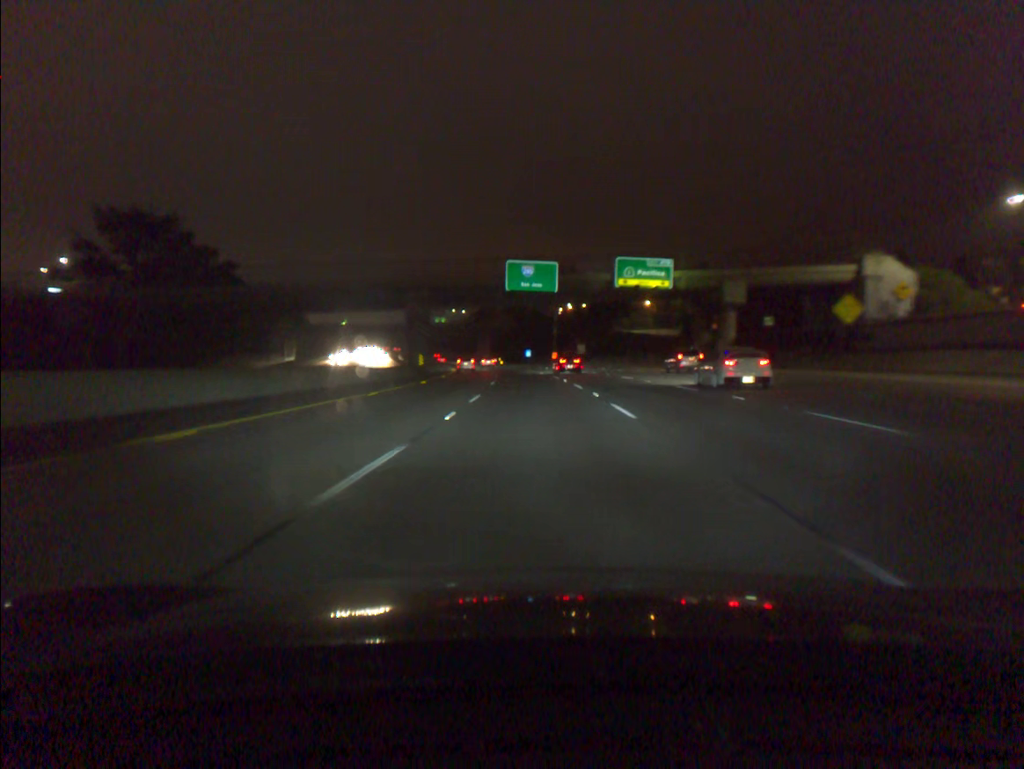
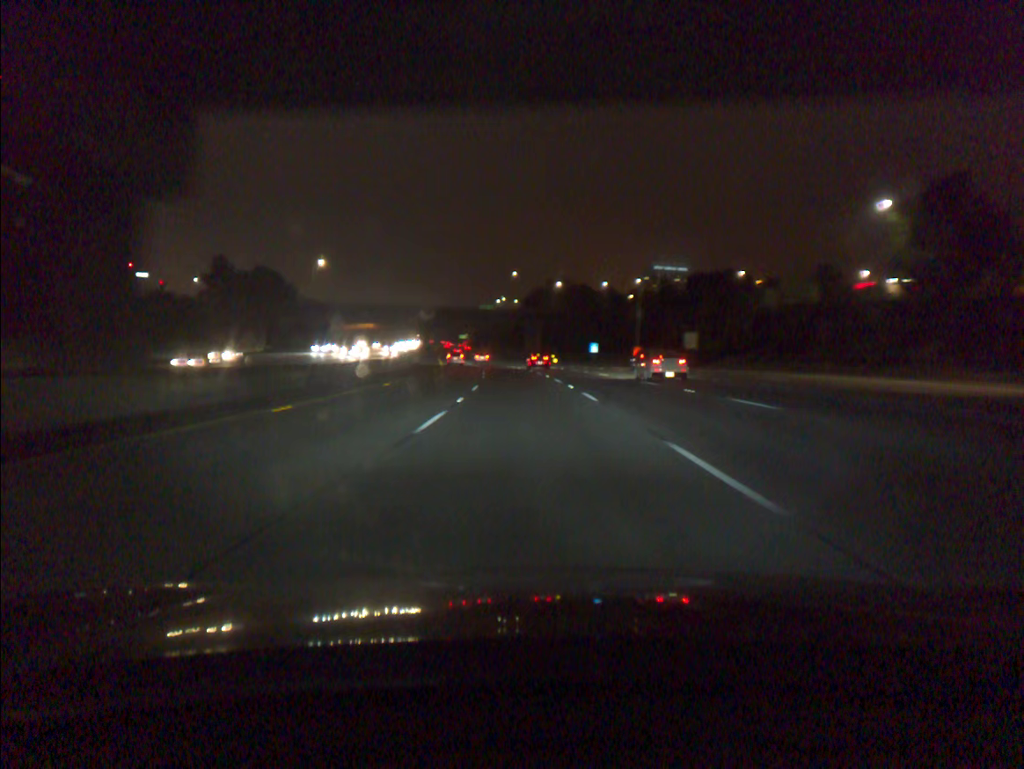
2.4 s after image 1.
(-2.0, +67.4) m; -4°
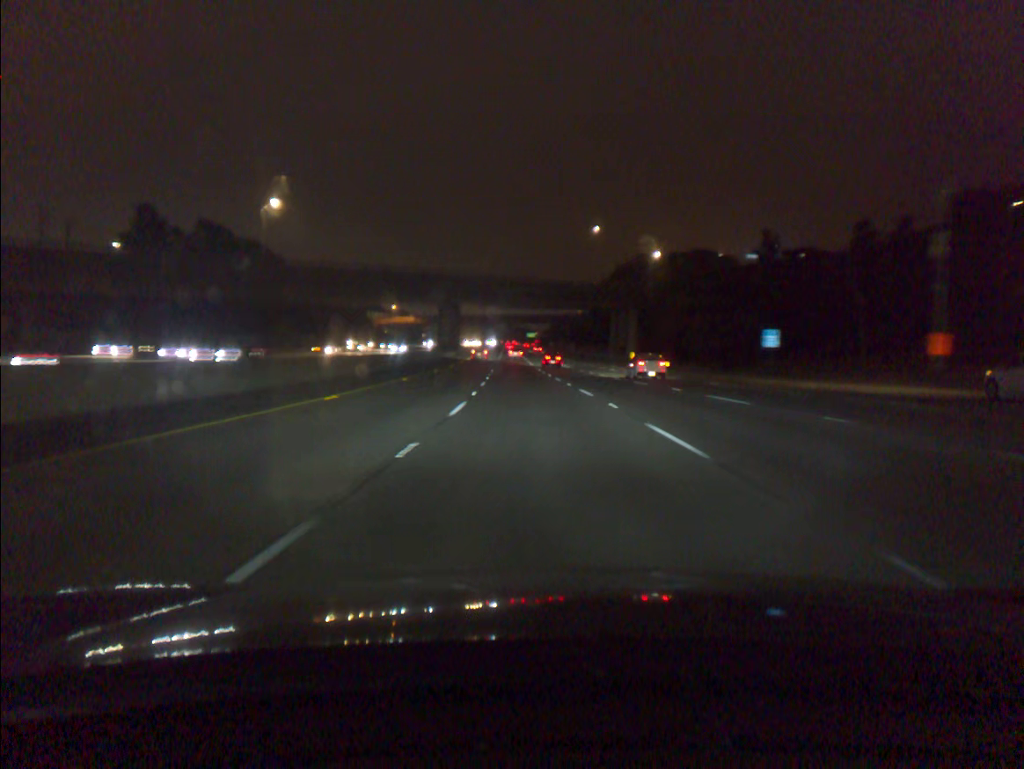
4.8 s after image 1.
(-3.4, +69.5) m; -5°
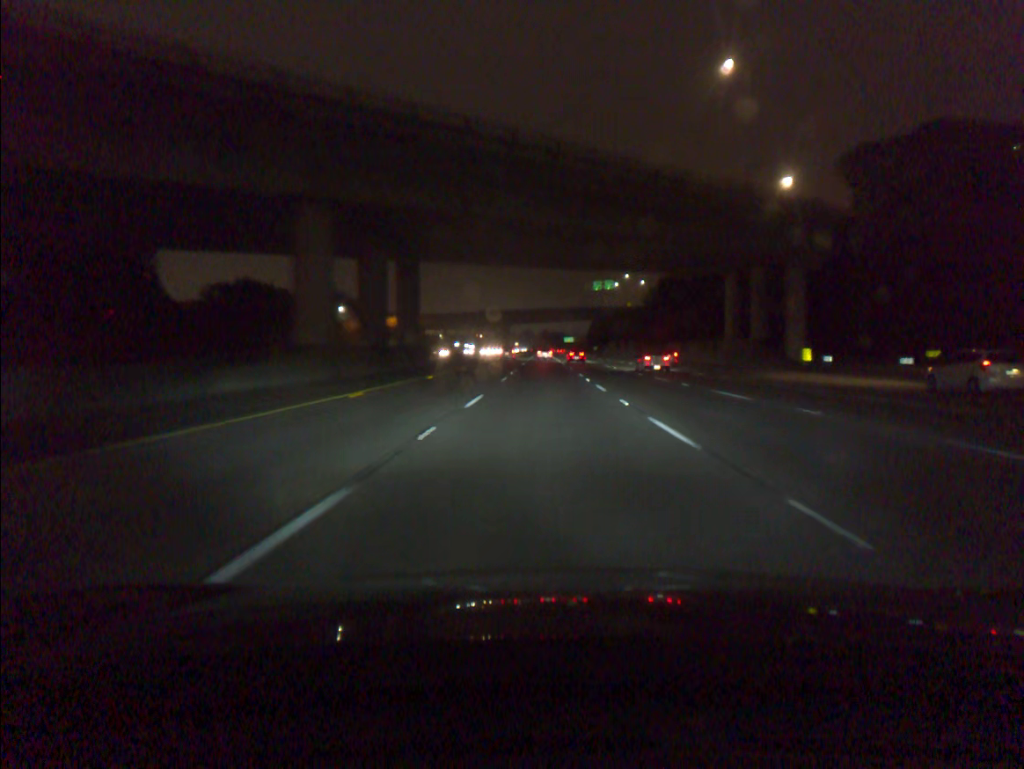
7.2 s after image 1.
(-2.2, +71.8) m; -3°
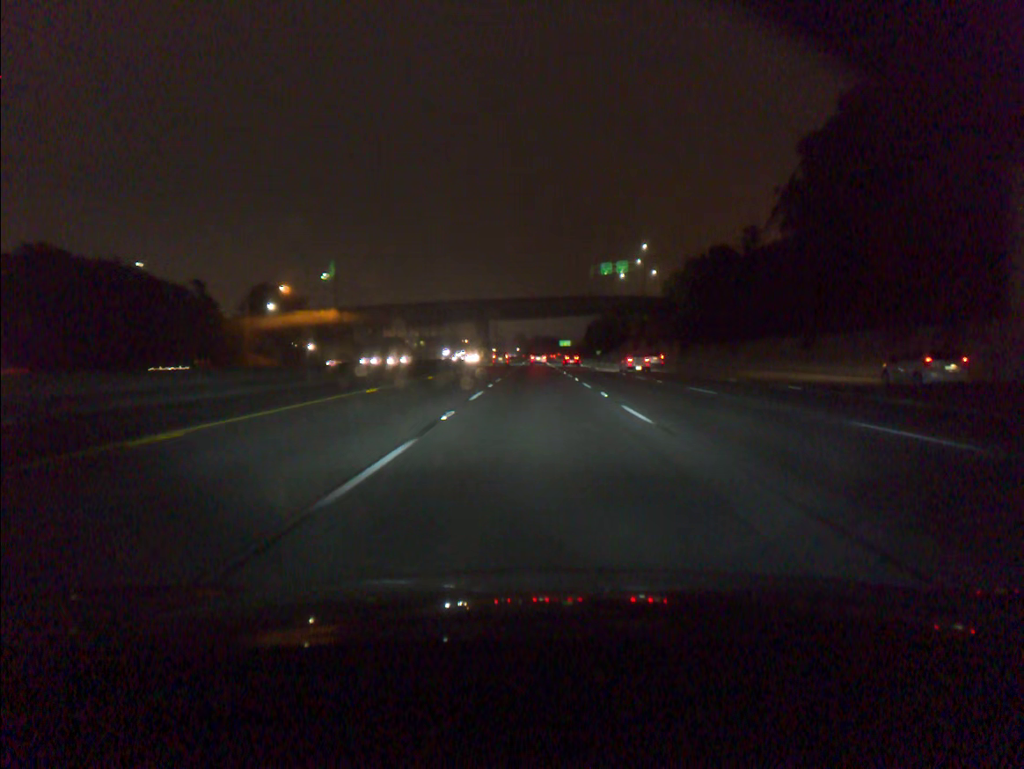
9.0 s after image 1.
(+0.2, +54.7) m; +1°
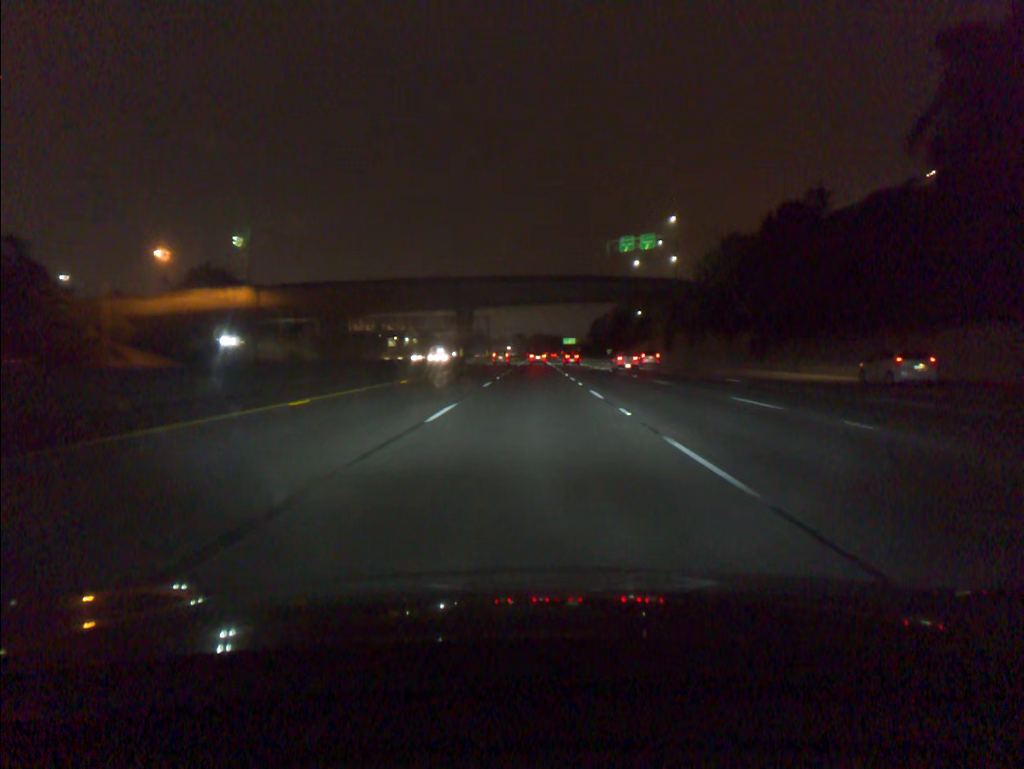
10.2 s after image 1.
(0.0, +36.4) m; 0°
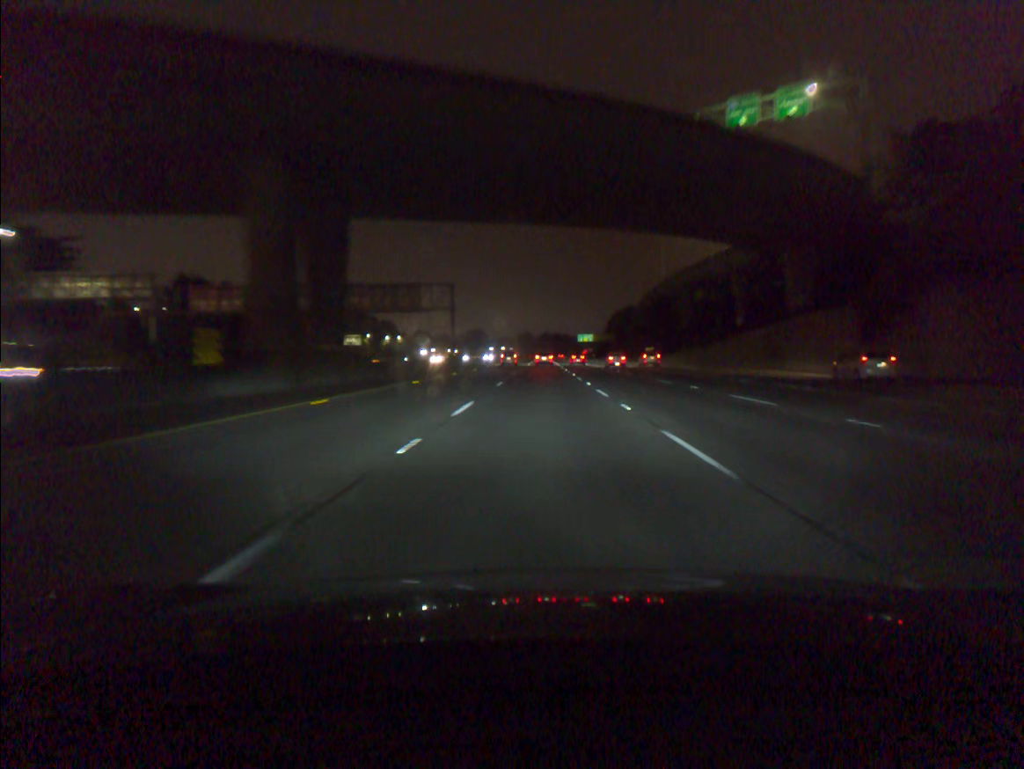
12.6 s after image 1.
(-0.4, +71.9) m; -1°
